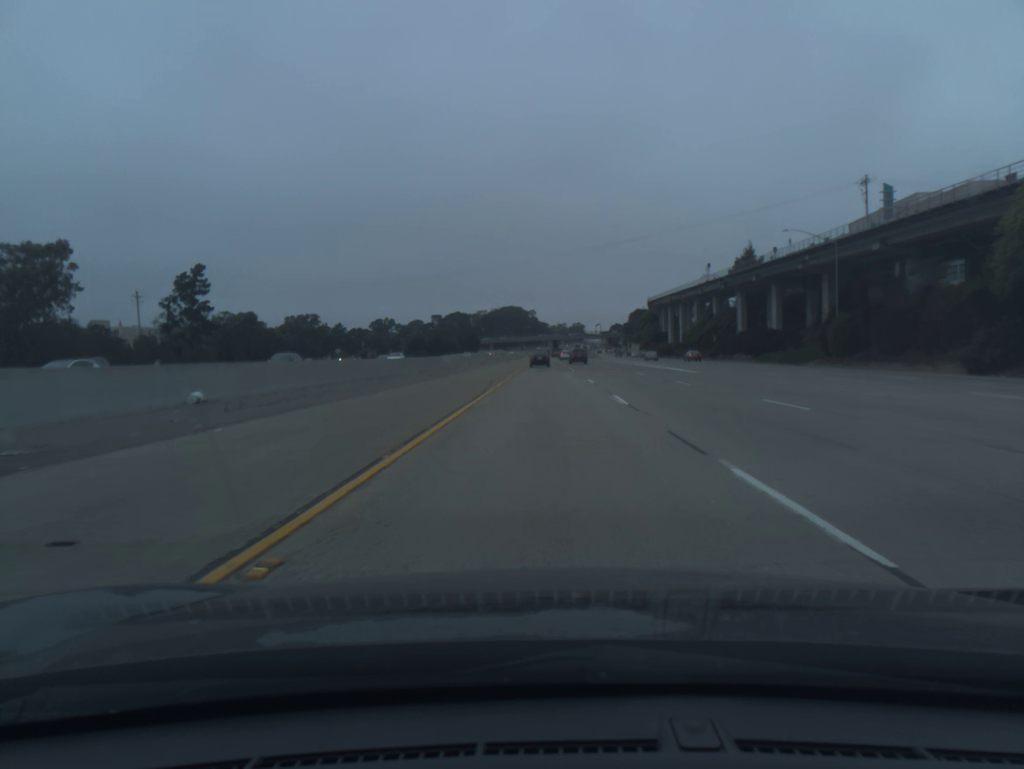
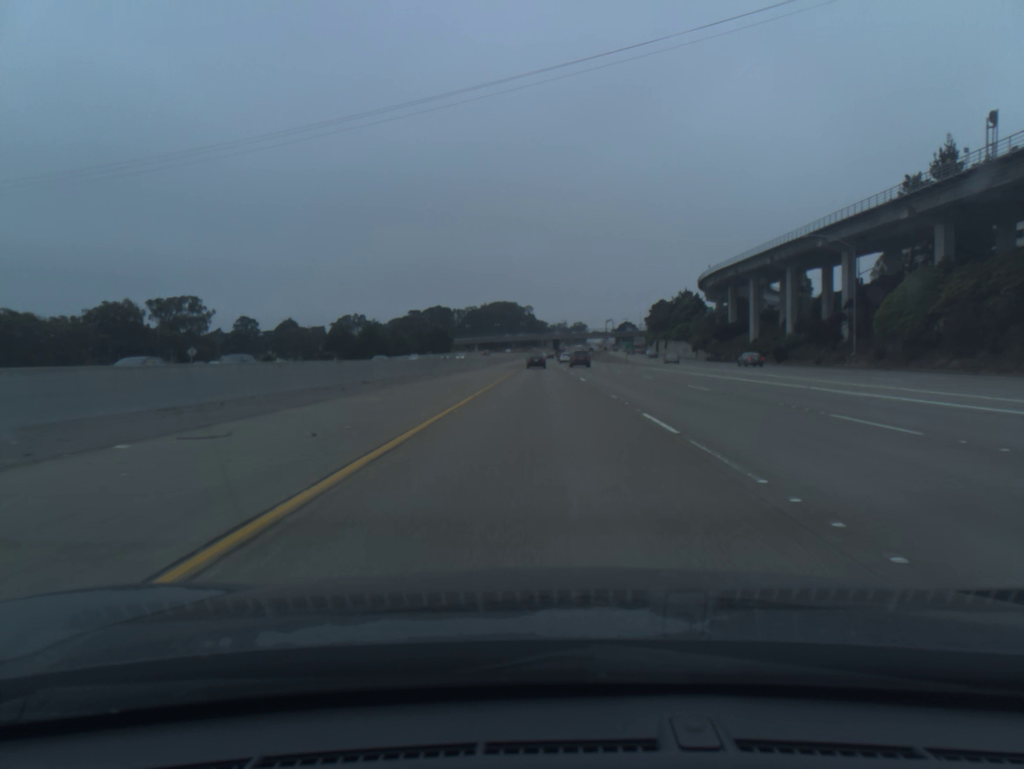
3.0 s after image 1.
(+0.3, +94.5) m; 0°
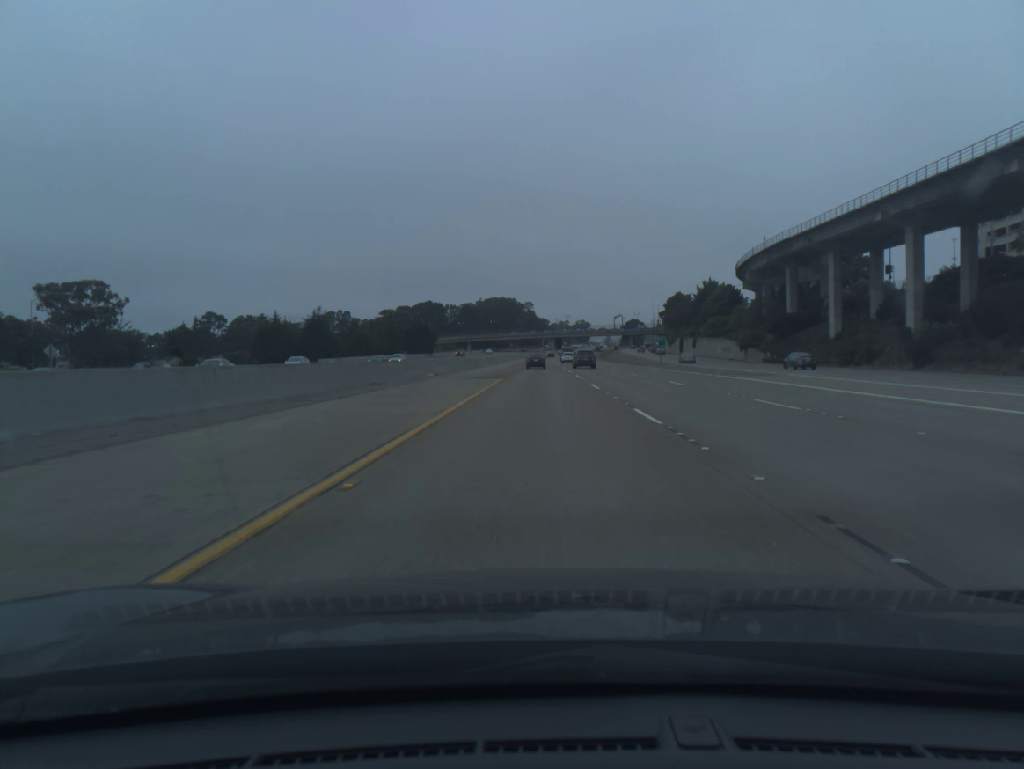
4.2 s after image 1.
(0.0, +38.1) m; 0°
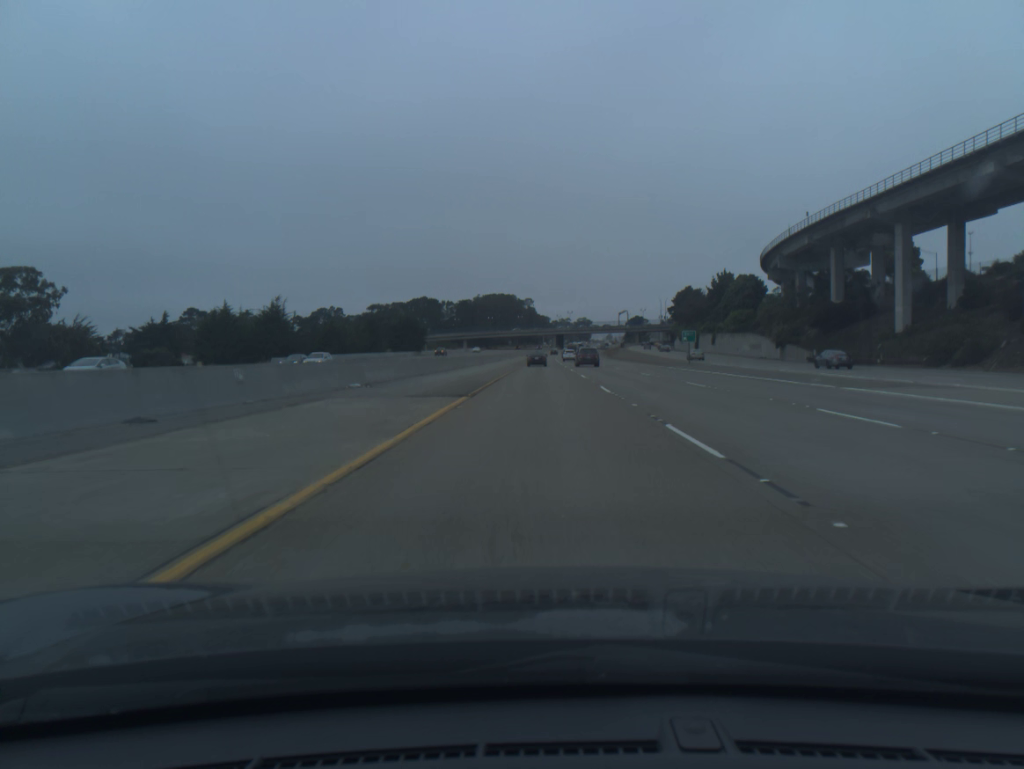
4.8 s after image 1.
(0.0, +19.1) m; 0°
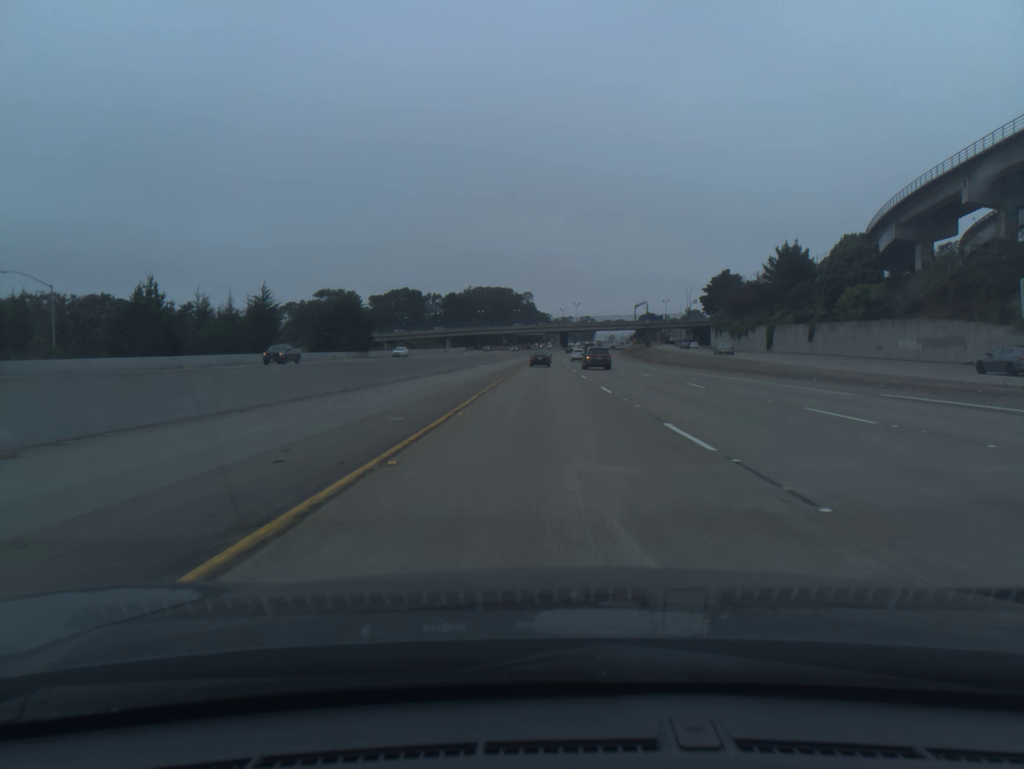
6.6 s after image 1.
(-0.1, +57.5) m; 0°
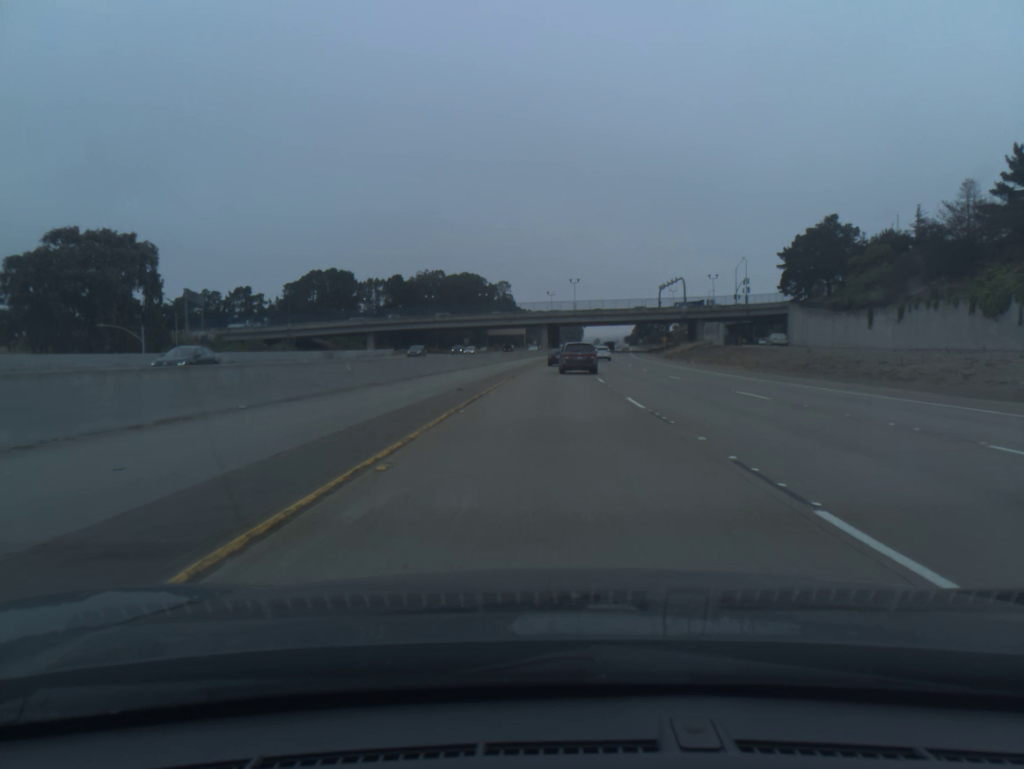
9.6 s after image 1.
(+0.6, +94.3) m; +1°
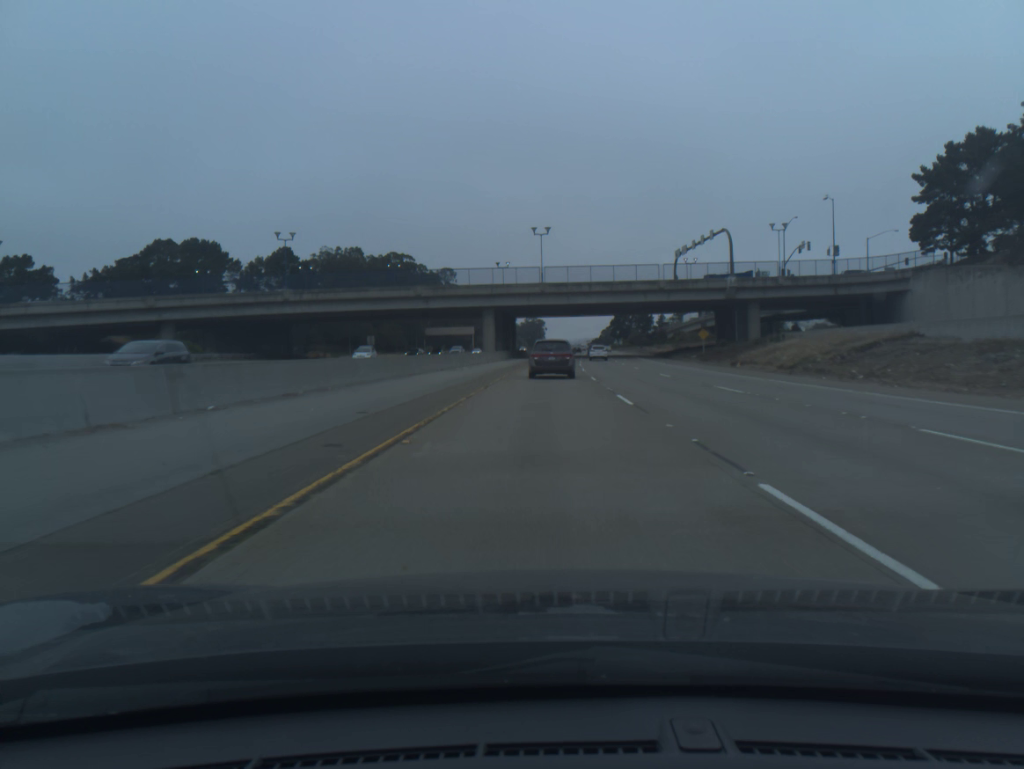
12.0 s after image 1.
(+2.0, +71.0) m; +3°
